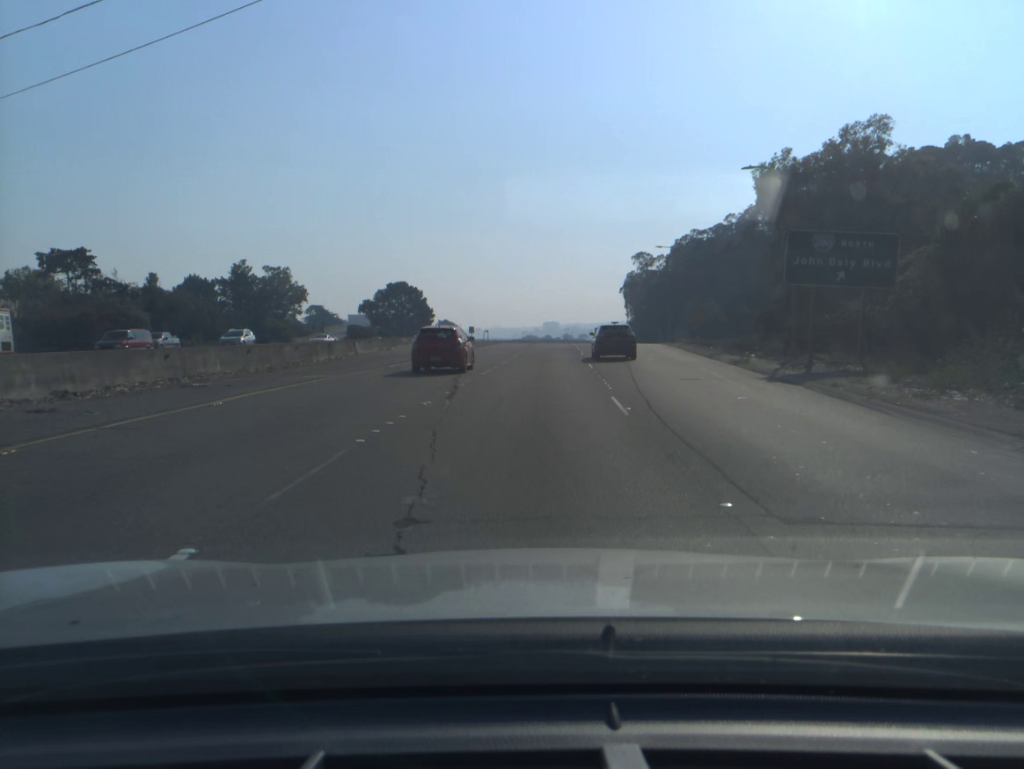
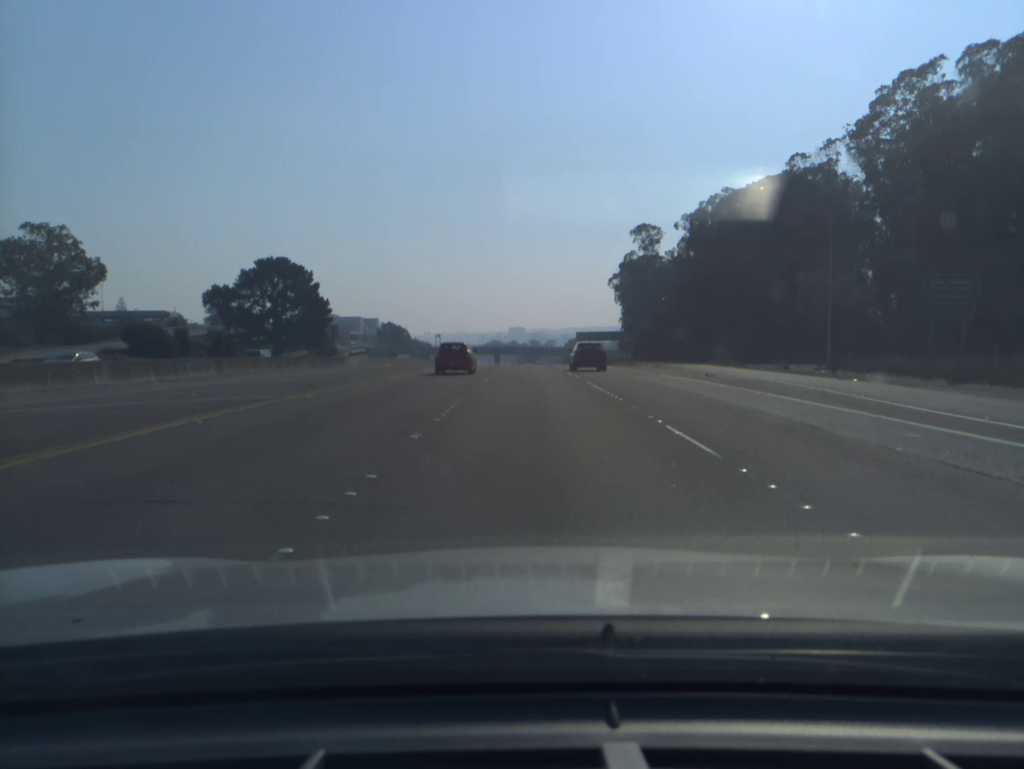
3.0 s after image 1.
(+3.1, +79.6) m; +3°
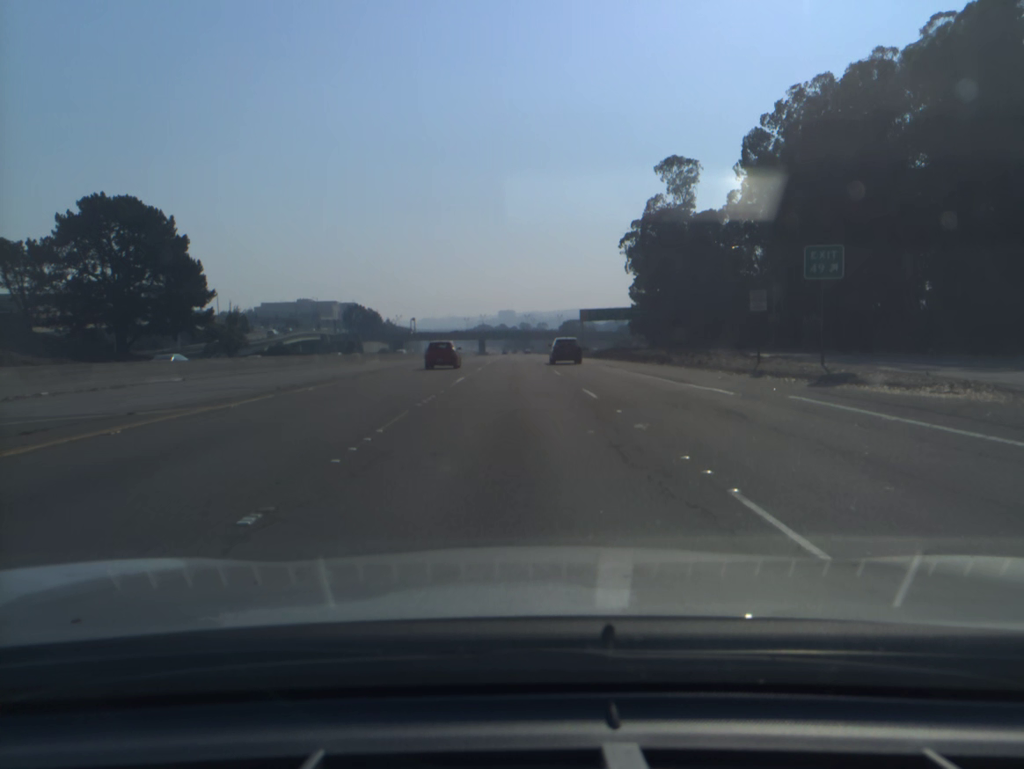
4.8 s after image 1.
(+0.4, +49.1) m; +1°
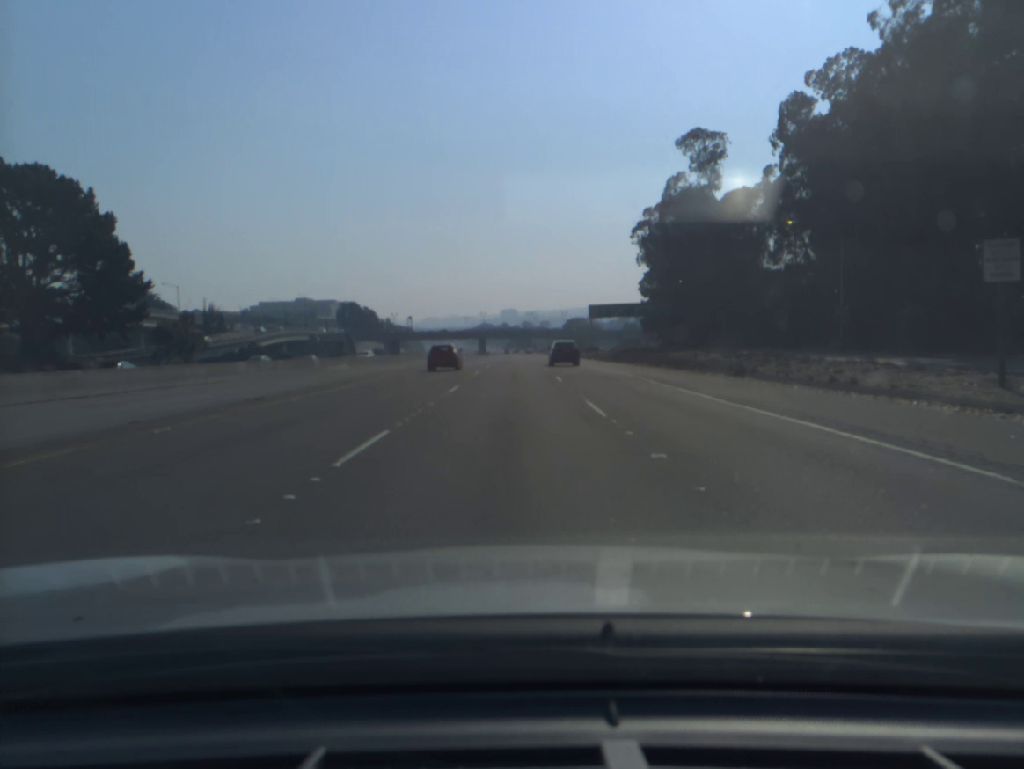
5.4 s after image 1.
(0.0, +16.9) m; 0°
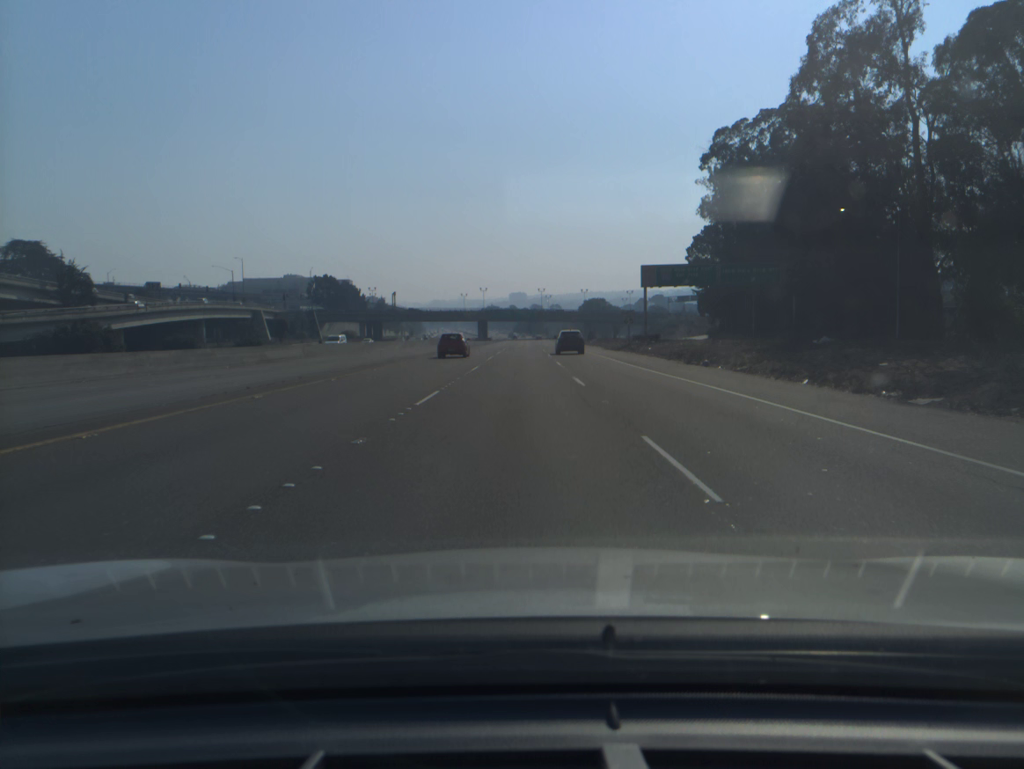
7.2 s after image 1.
(-0.3, +52.4) m; -1°
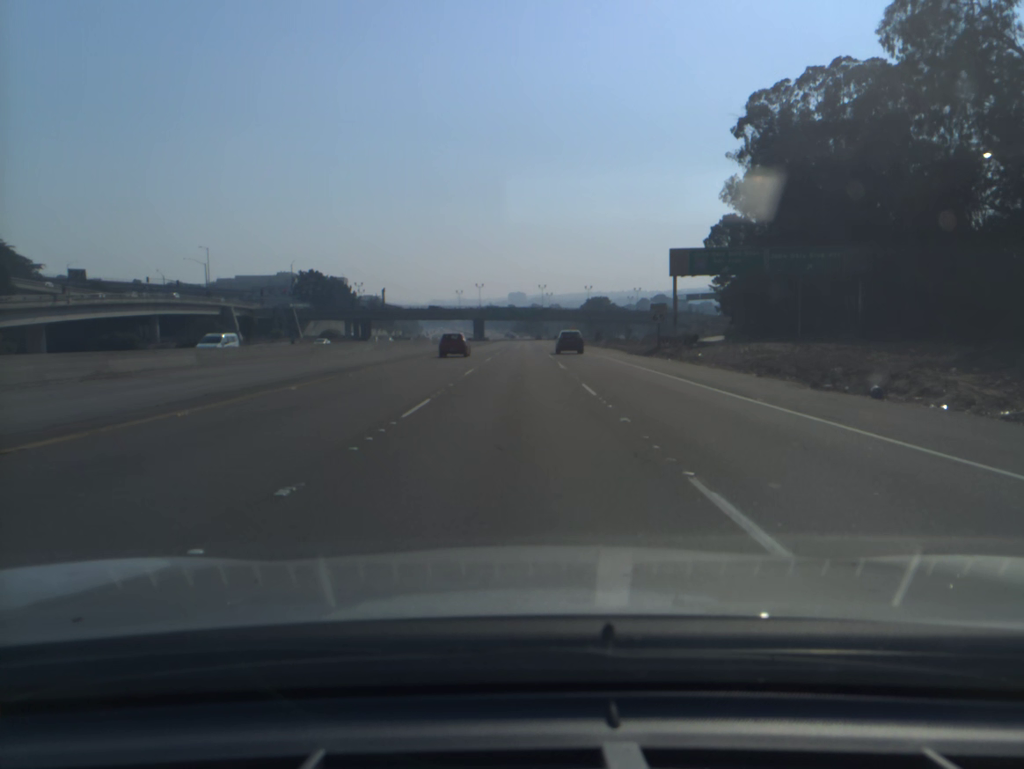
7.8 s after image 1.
(0.0, +17.9) m; 0°
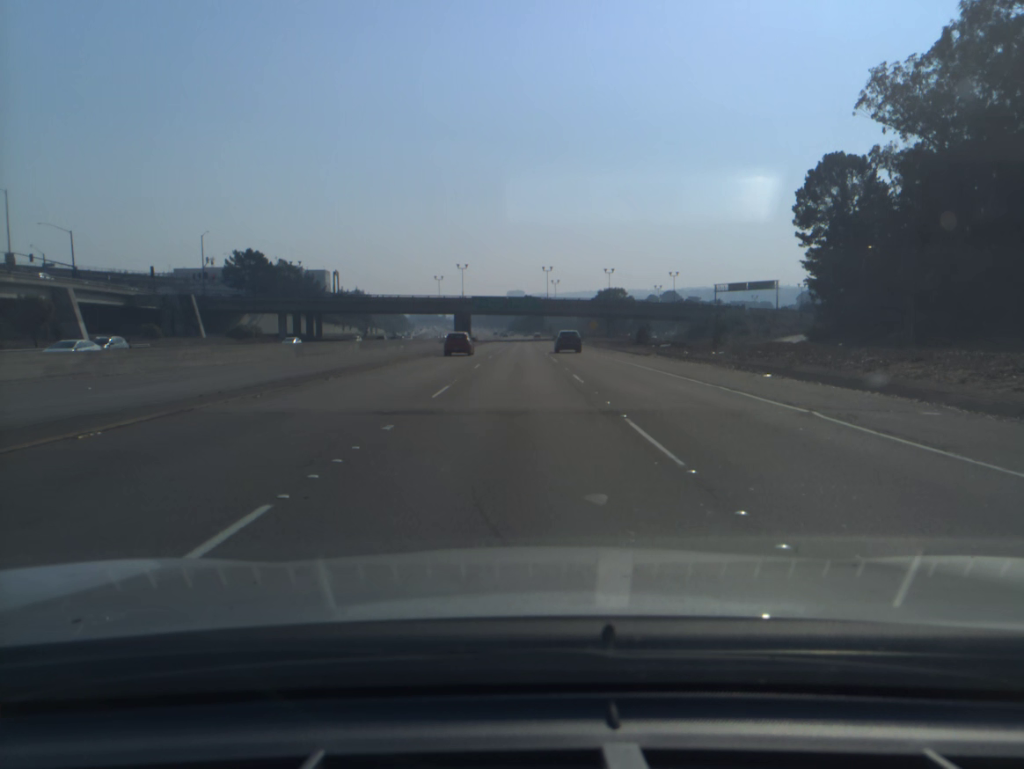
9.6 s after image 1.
(+0.1, +54.4) m; 0°
